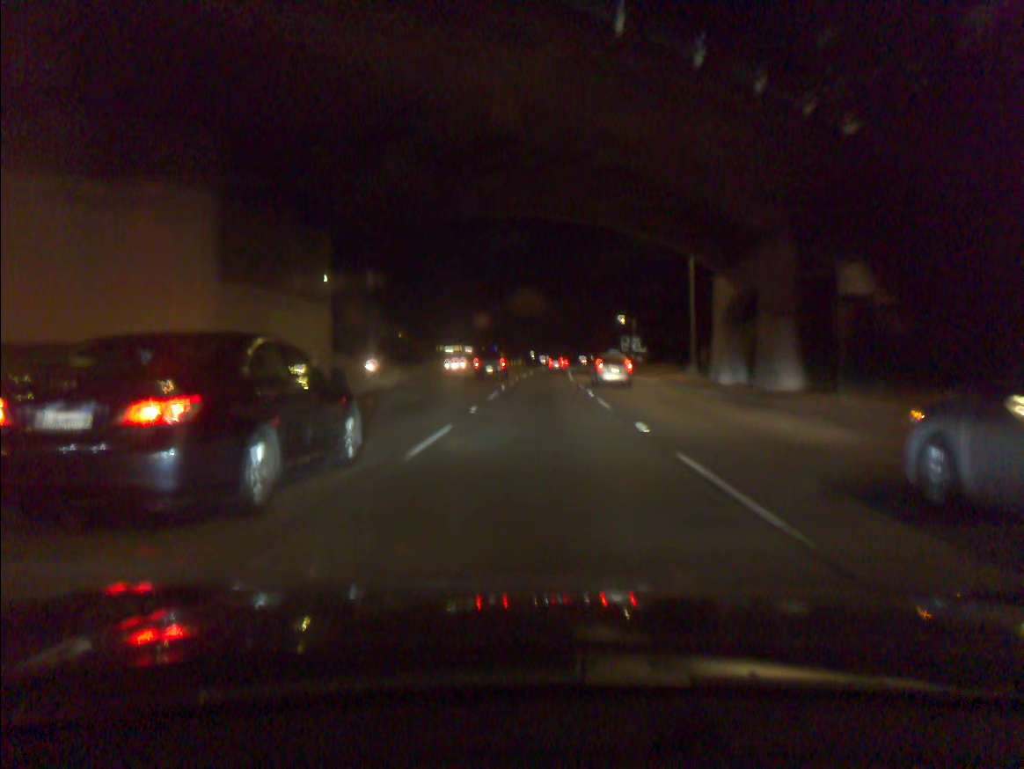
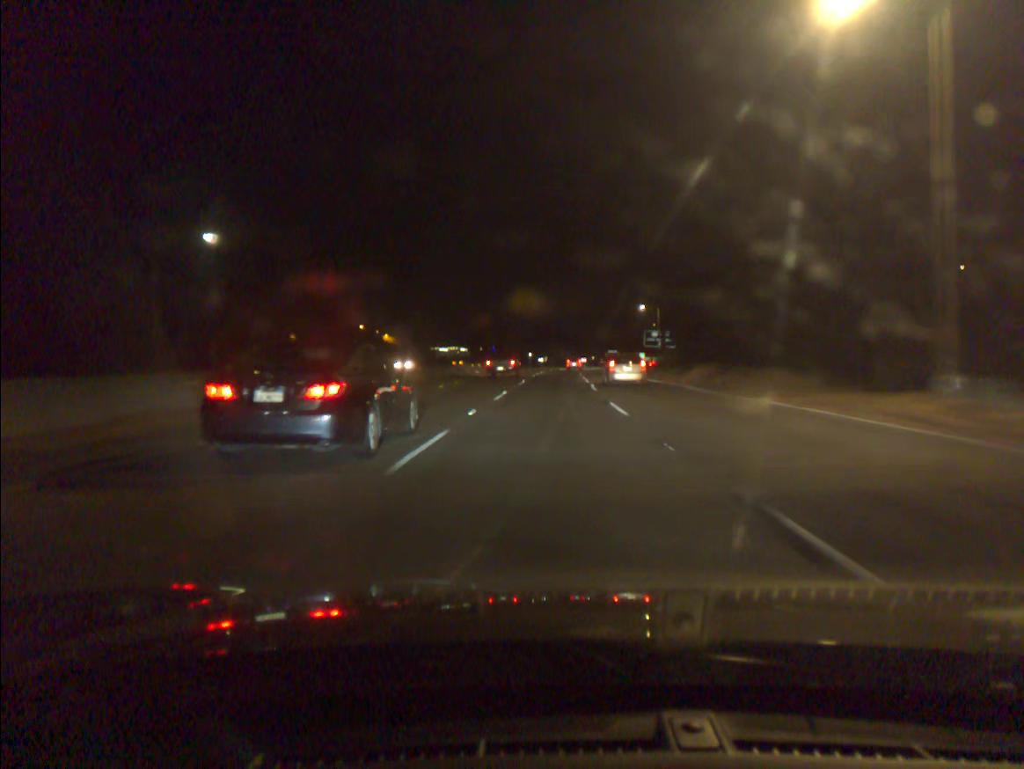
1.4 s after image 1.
(0.0, +30.9) m; 0°
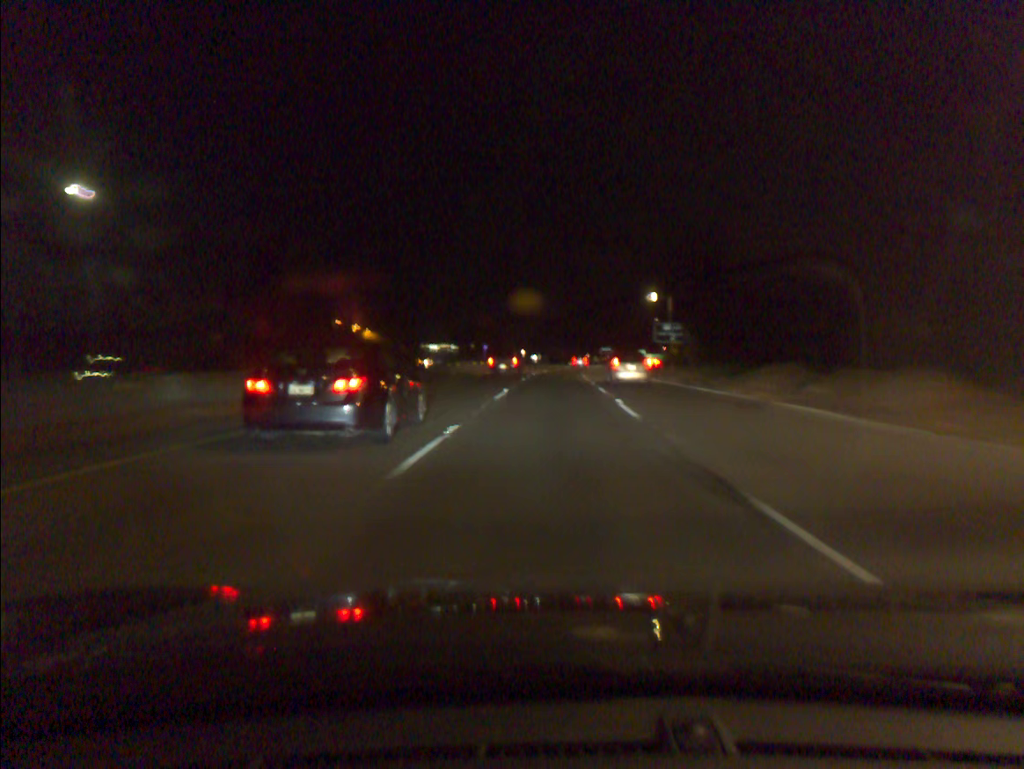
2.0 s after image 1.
(0.0, +14.6) m; 0°
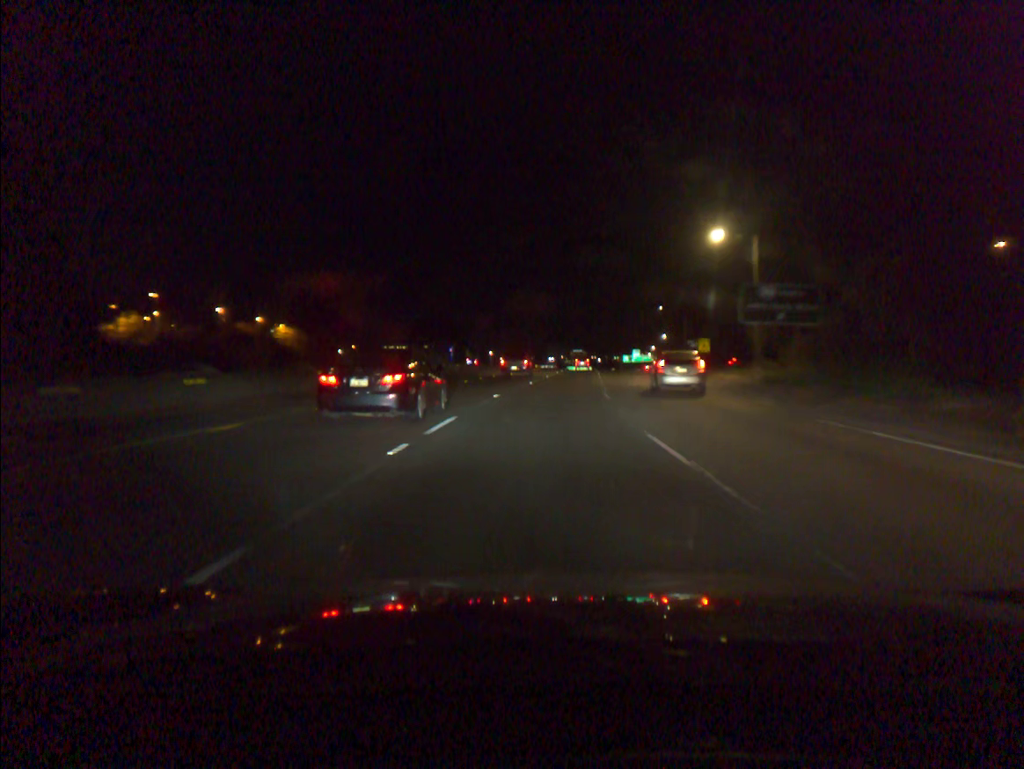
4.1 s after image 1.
(+1.0, +47.5) m; +2°
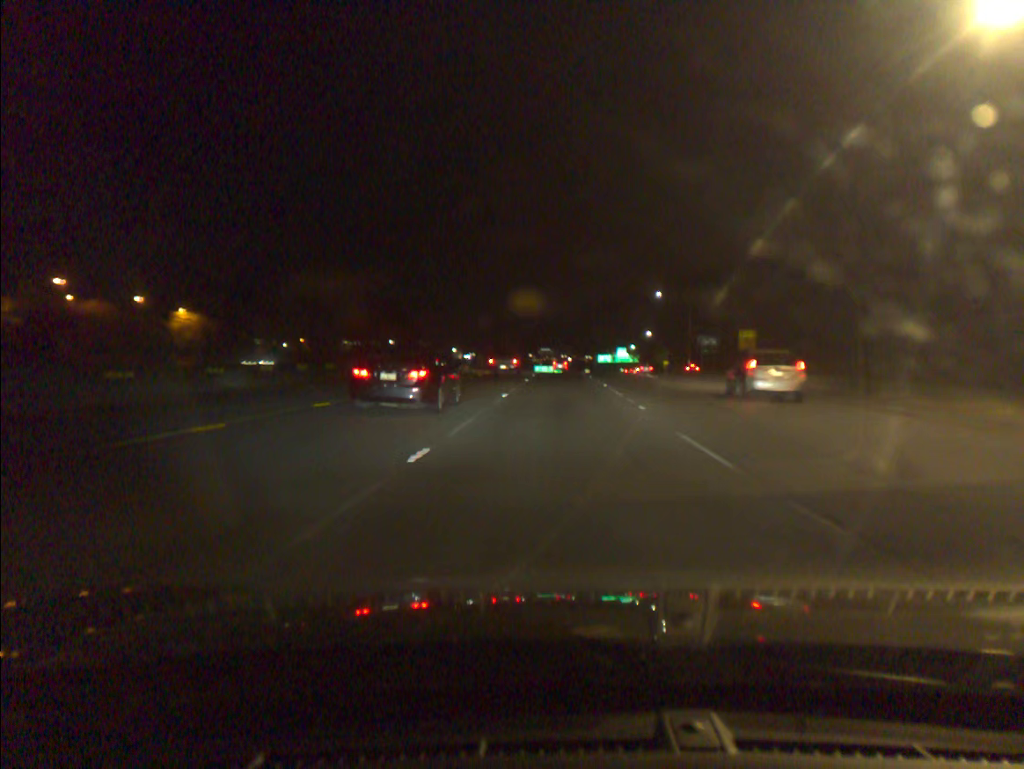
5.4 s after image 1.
(+0.5, +31.1) m; +2°
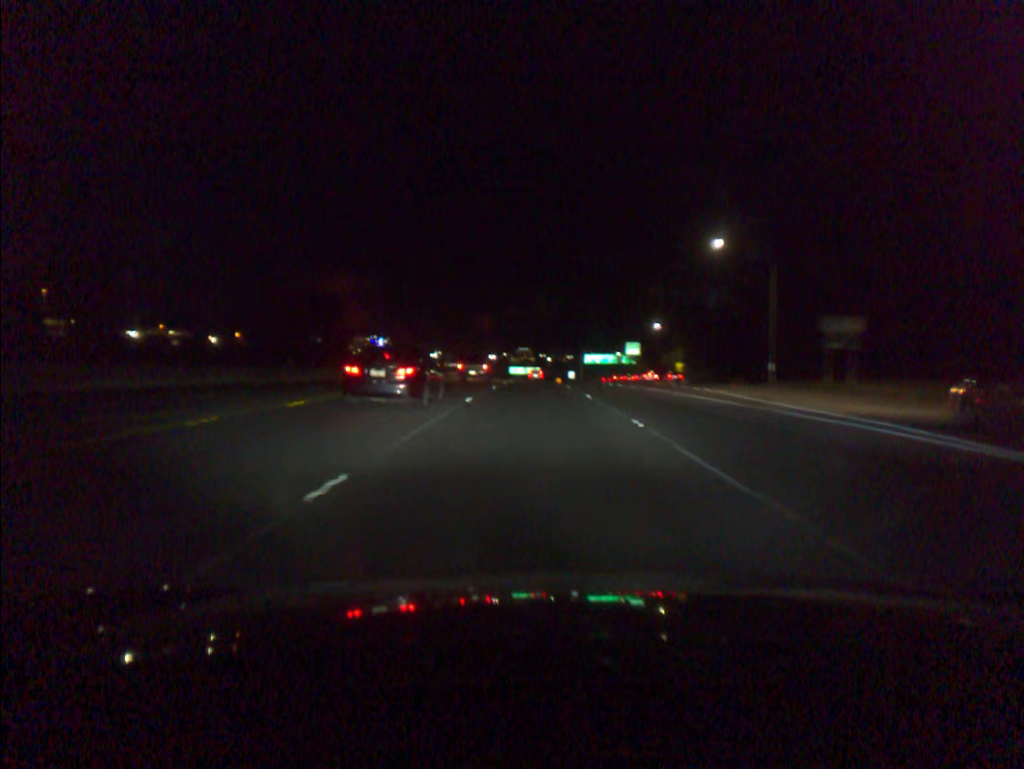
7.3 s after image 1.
(+1.2, +48.0) m; +2°
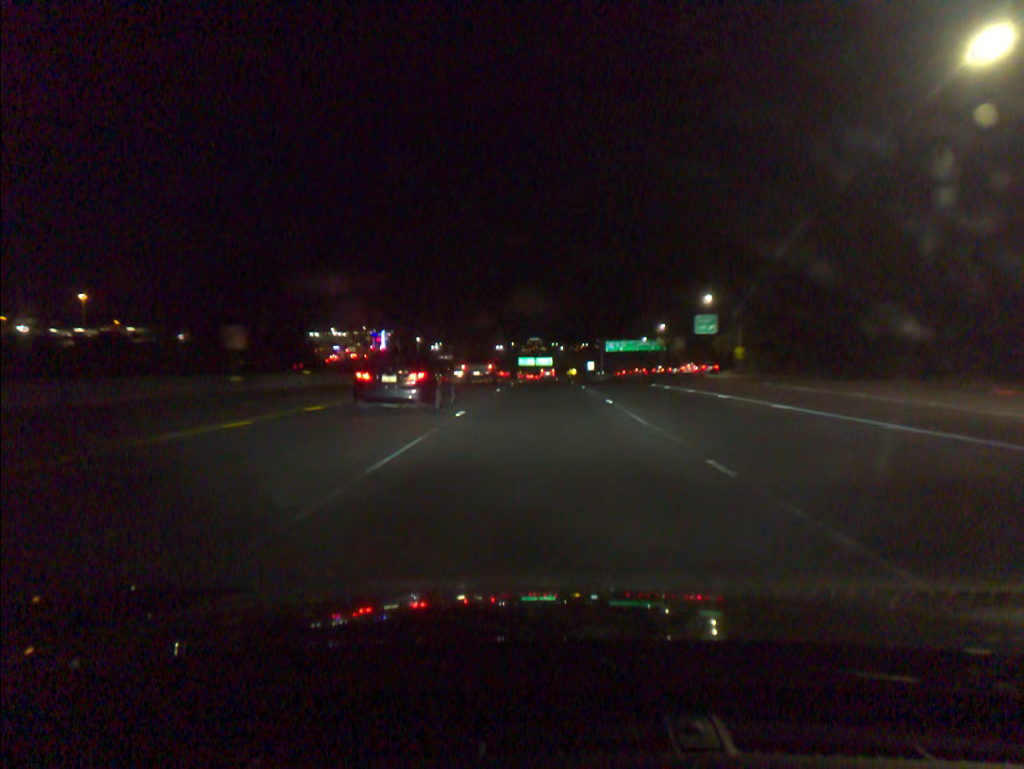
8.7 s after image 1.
(-0.2, +34.2) m; -1°
